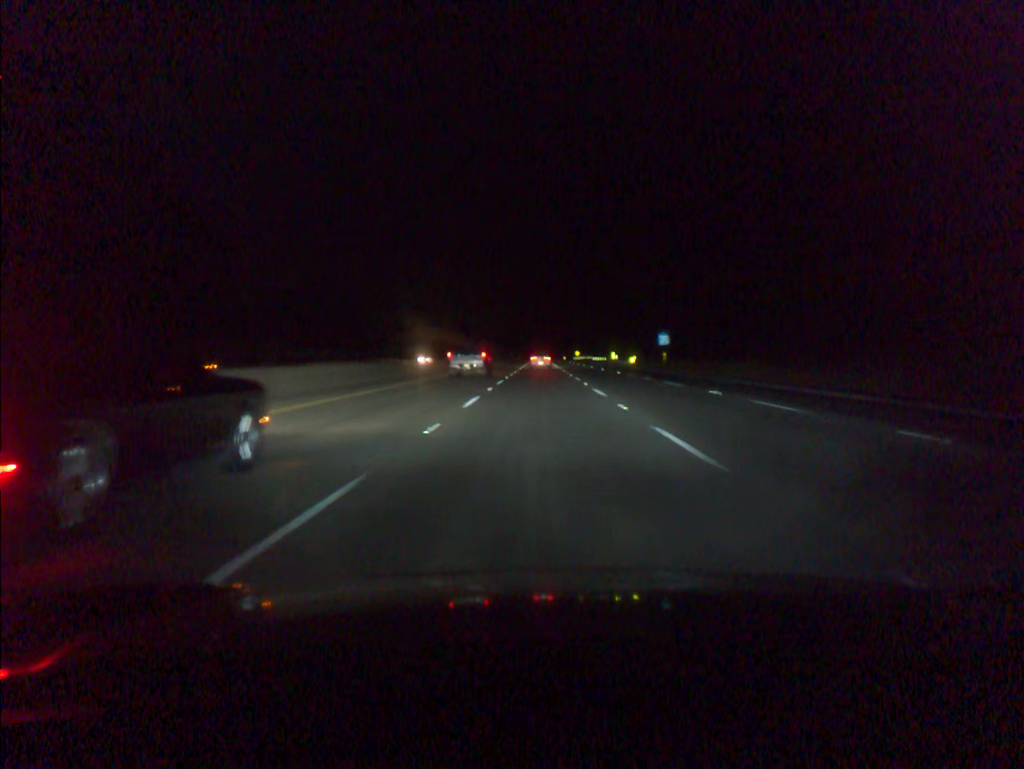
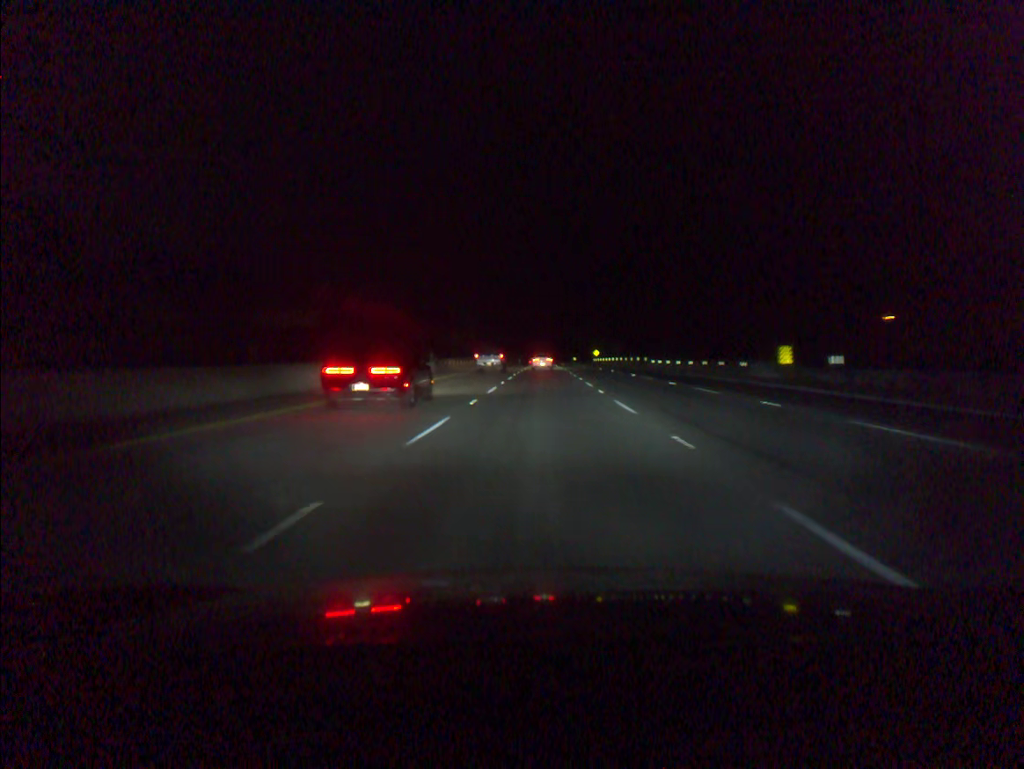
(0.0, +94.4) m; 0°
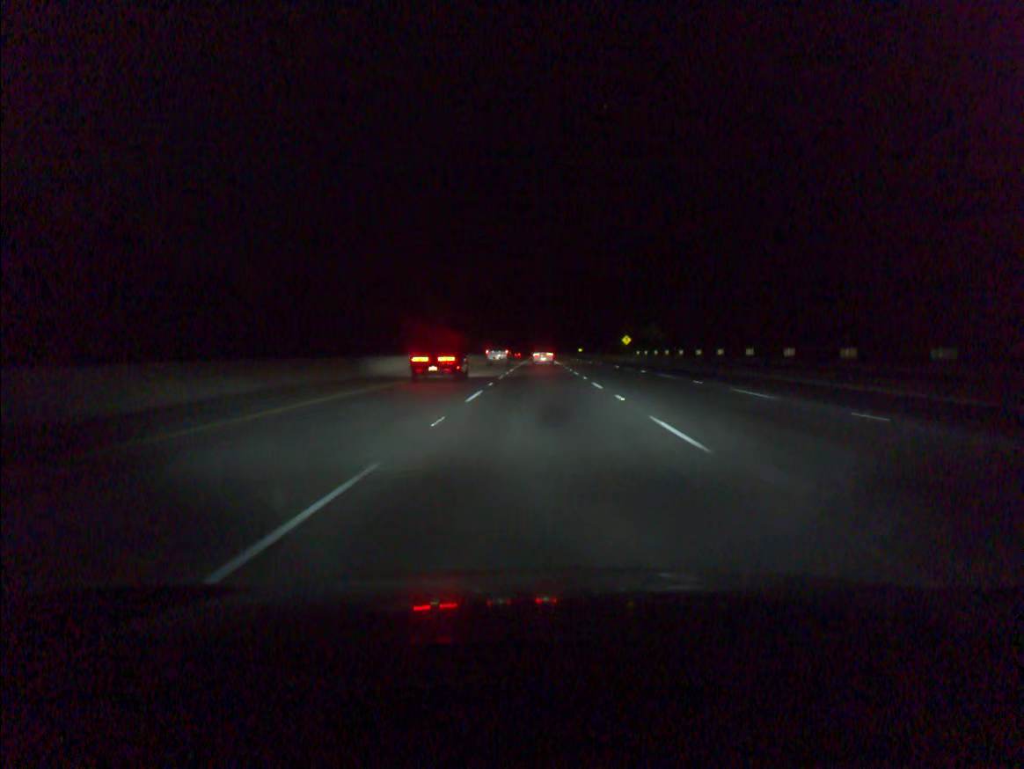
(+0.2, +94.3) m; 0°
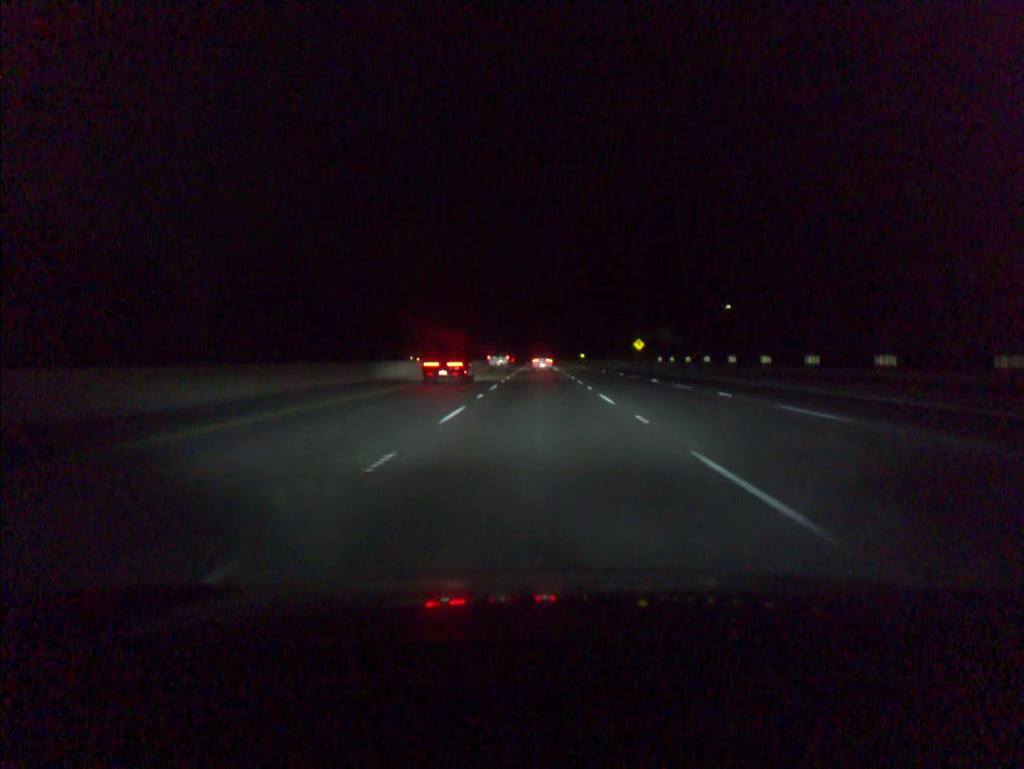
(0.0, +18.9) m; 0°
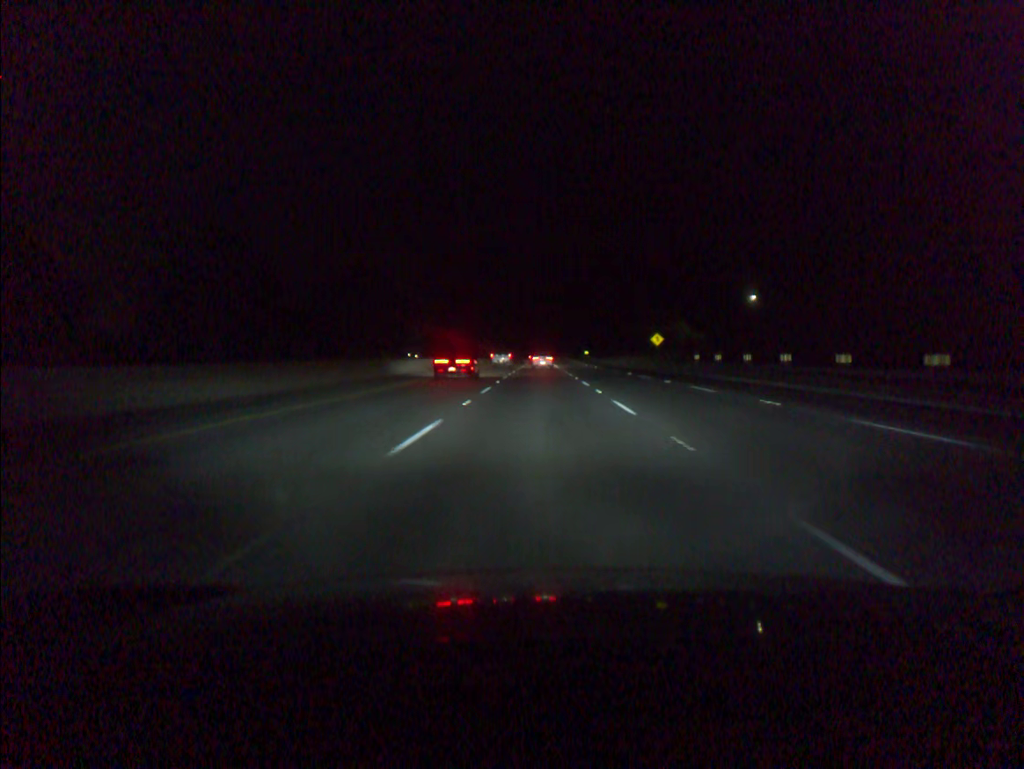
(0.0, +18.9) m; 0°
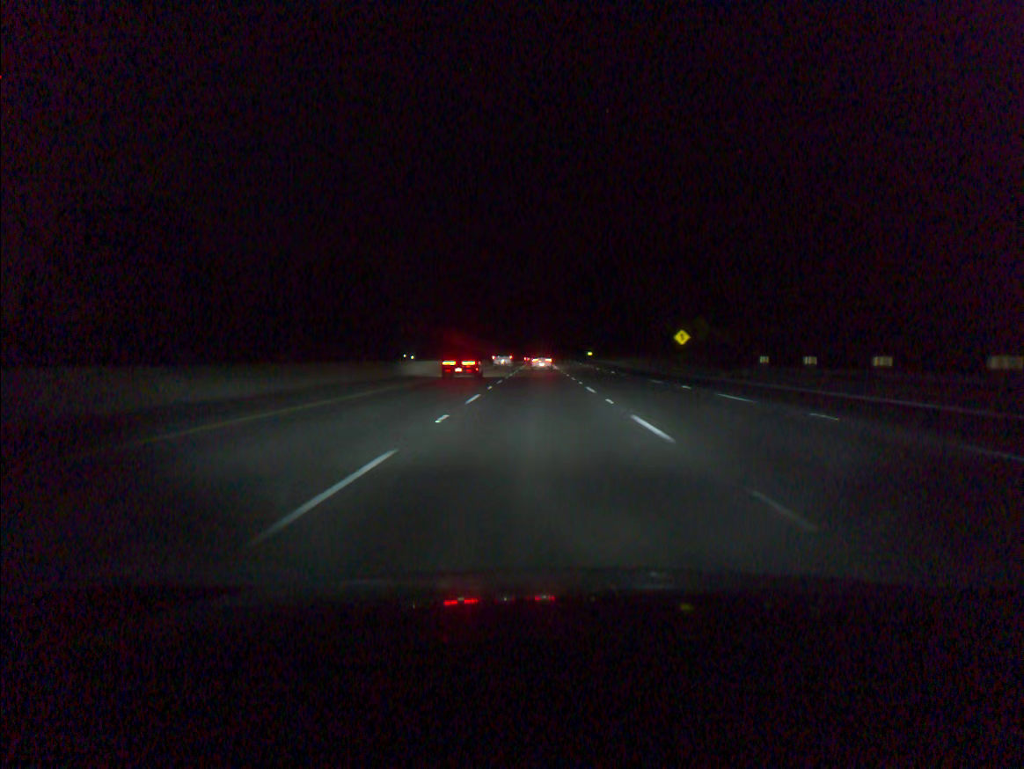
(0.0, +18.9) m; 0°
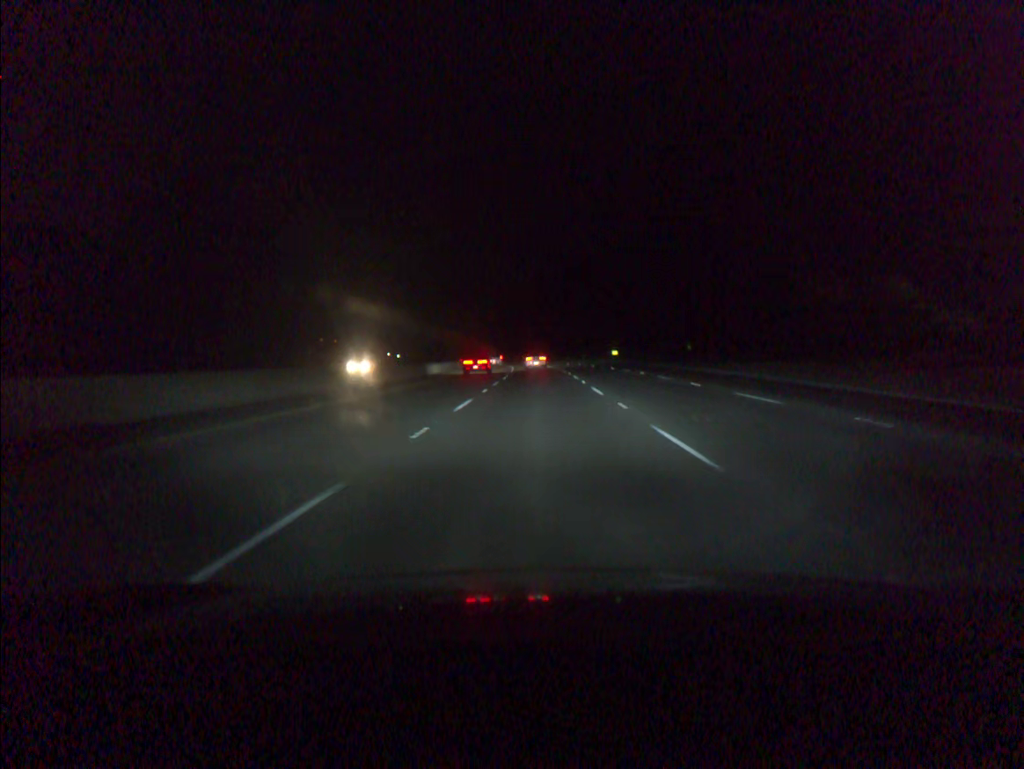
(-0.3, +75.6) m; 0°
